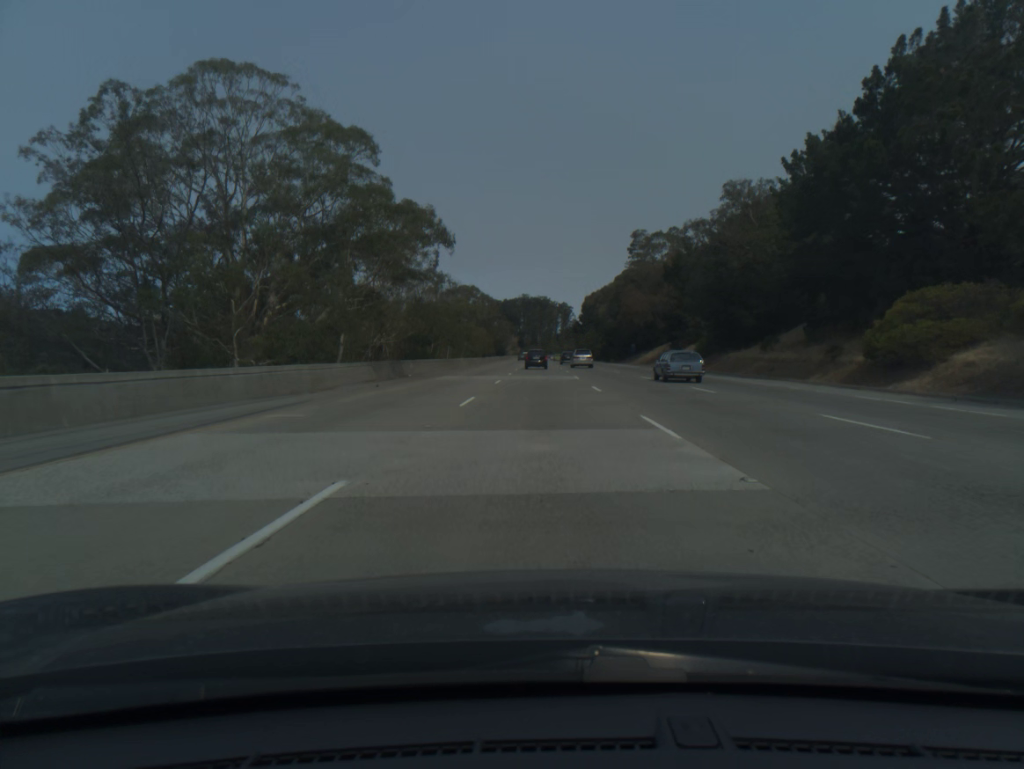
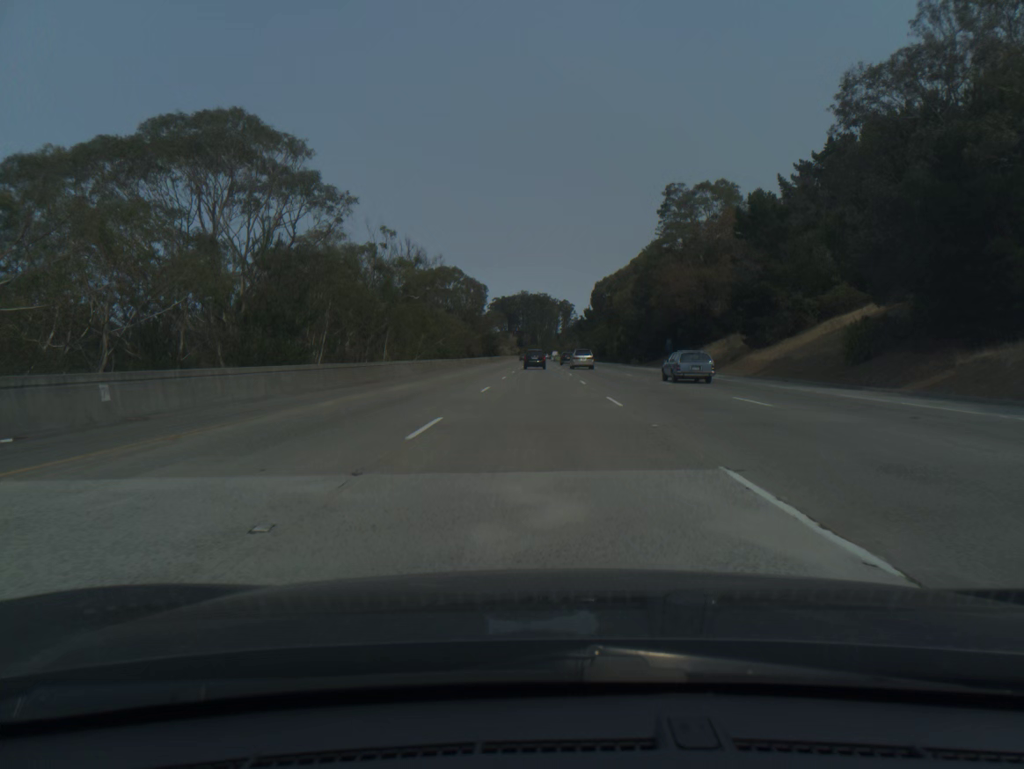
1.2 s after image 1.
(0.0, +36.4) m; 0°
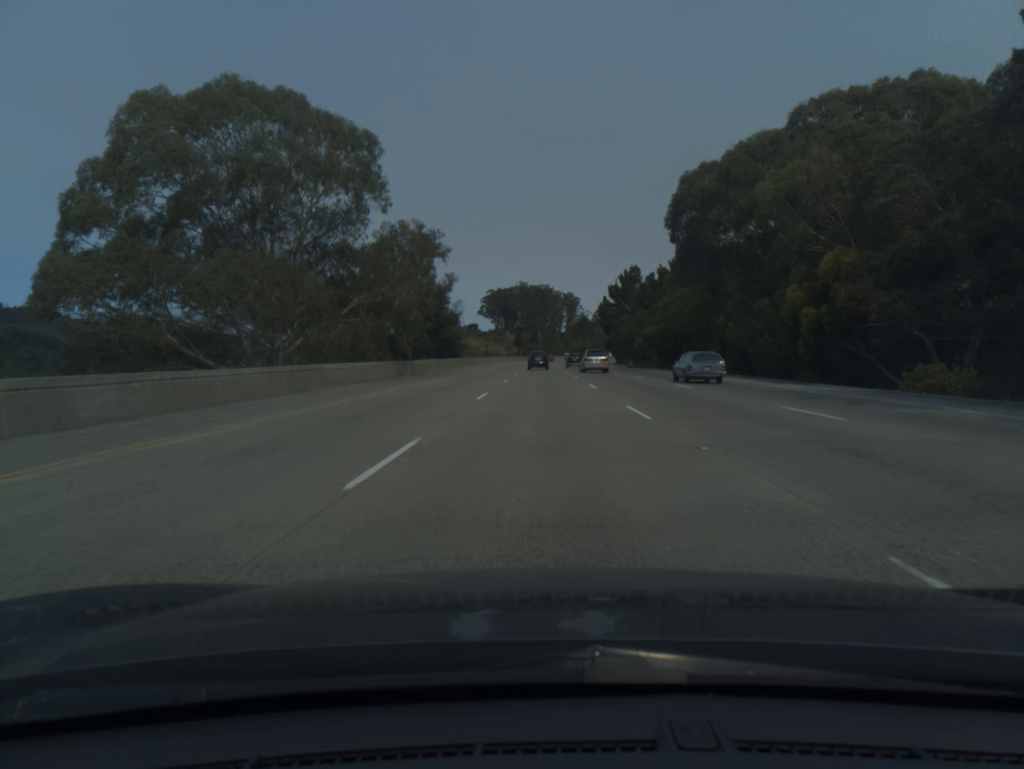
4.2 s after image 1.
(-0.3, +91.8) m; 0°
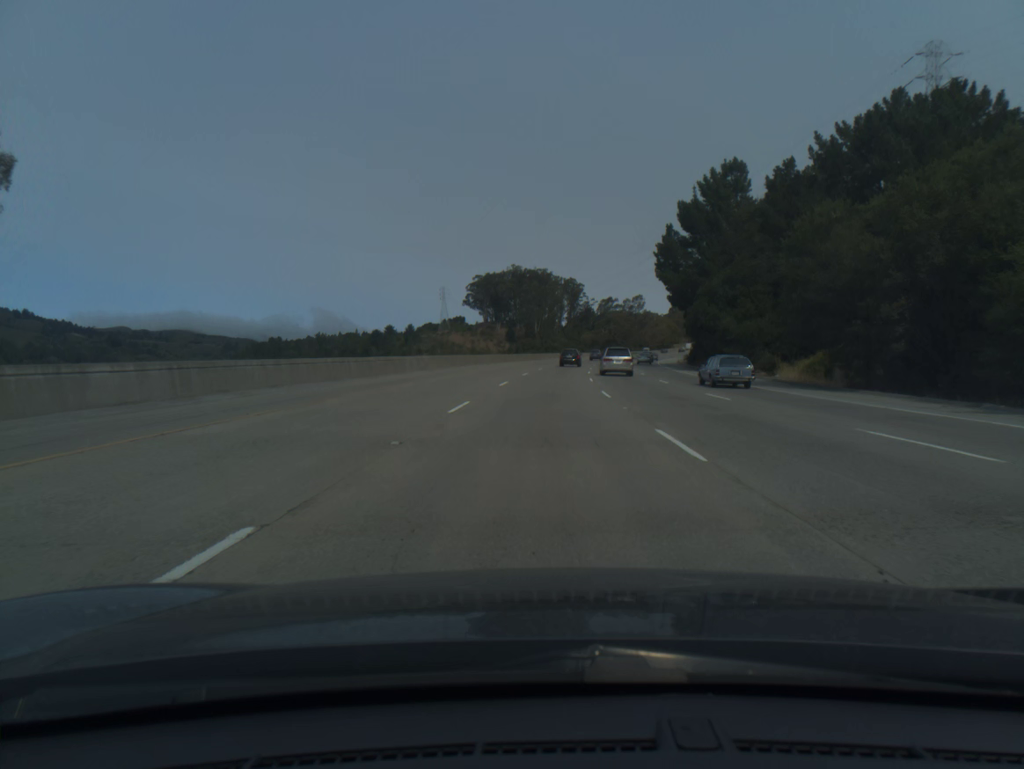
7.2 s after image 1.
(+0.3, +93.4) m; 0°
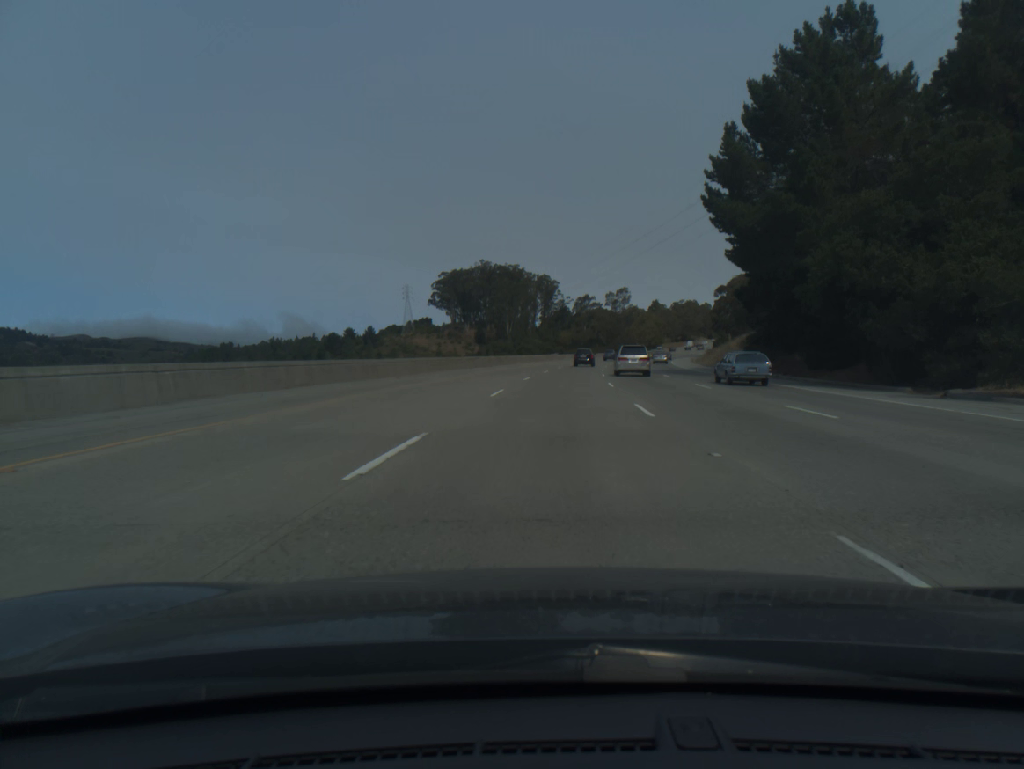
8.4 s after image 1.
(+0.5, +37.8) m; +2°
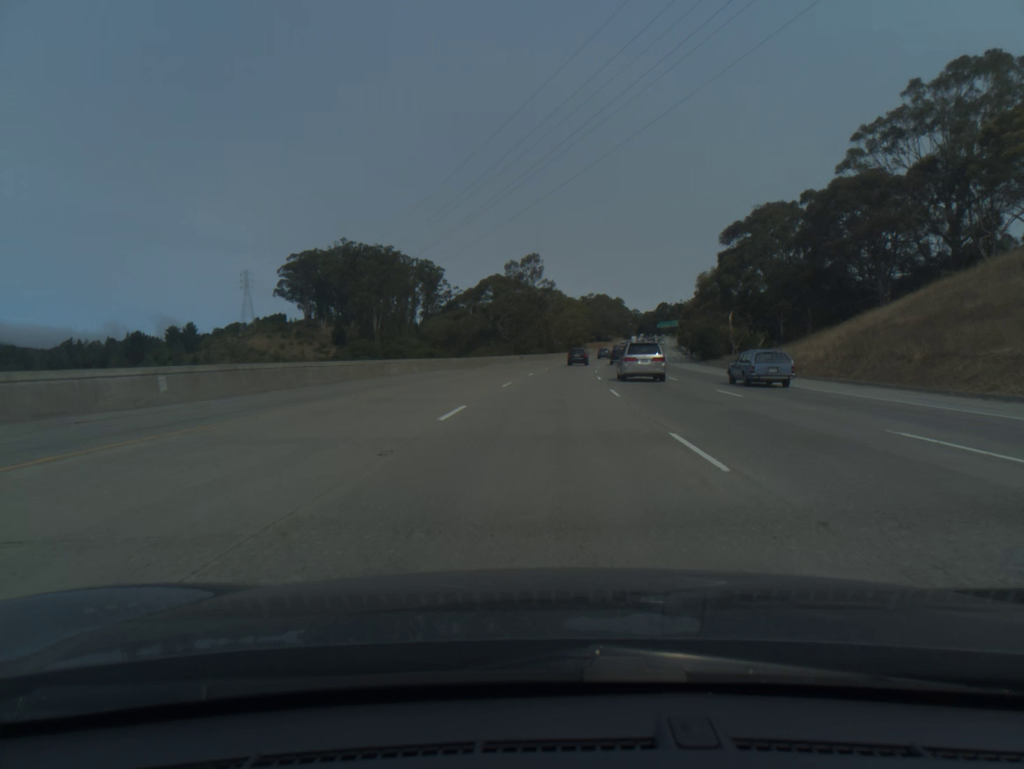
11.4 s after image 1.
(+6.7, +95.0) m; +8°
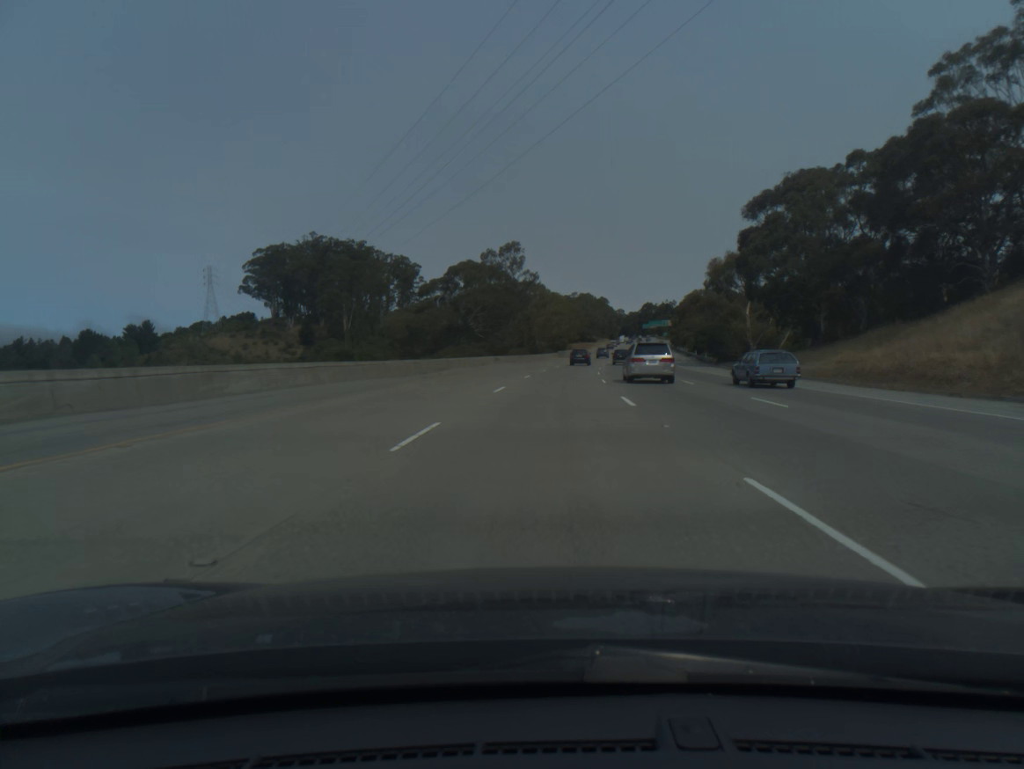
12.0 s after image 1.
(+0.2, +19.1) m; +1°
